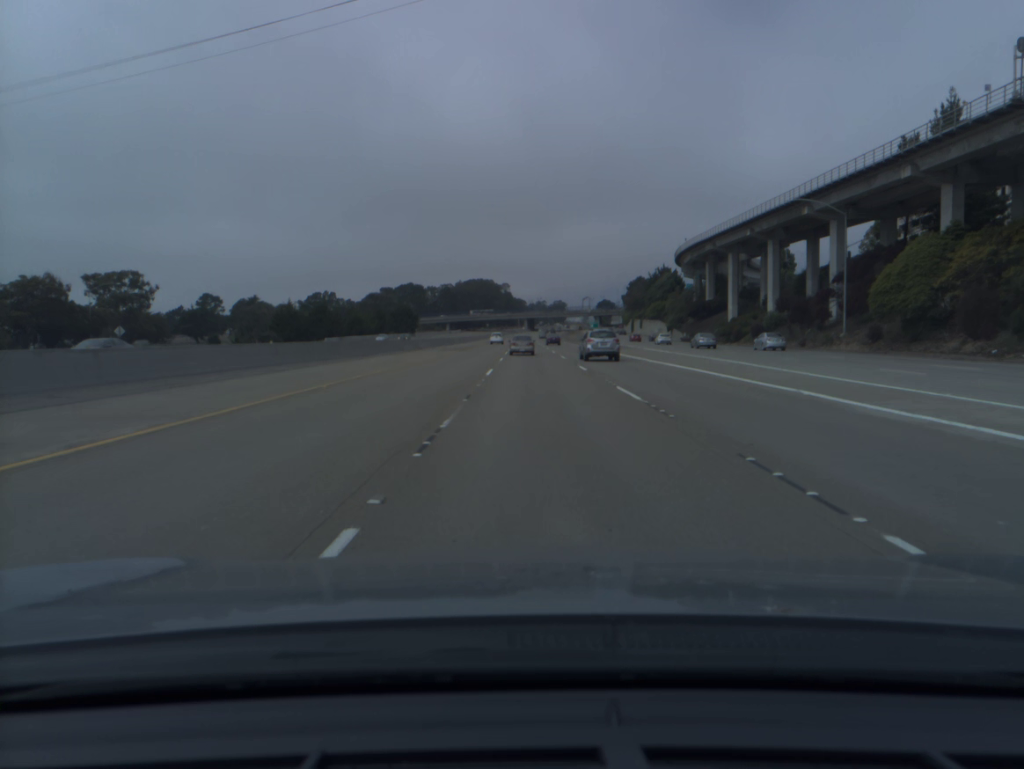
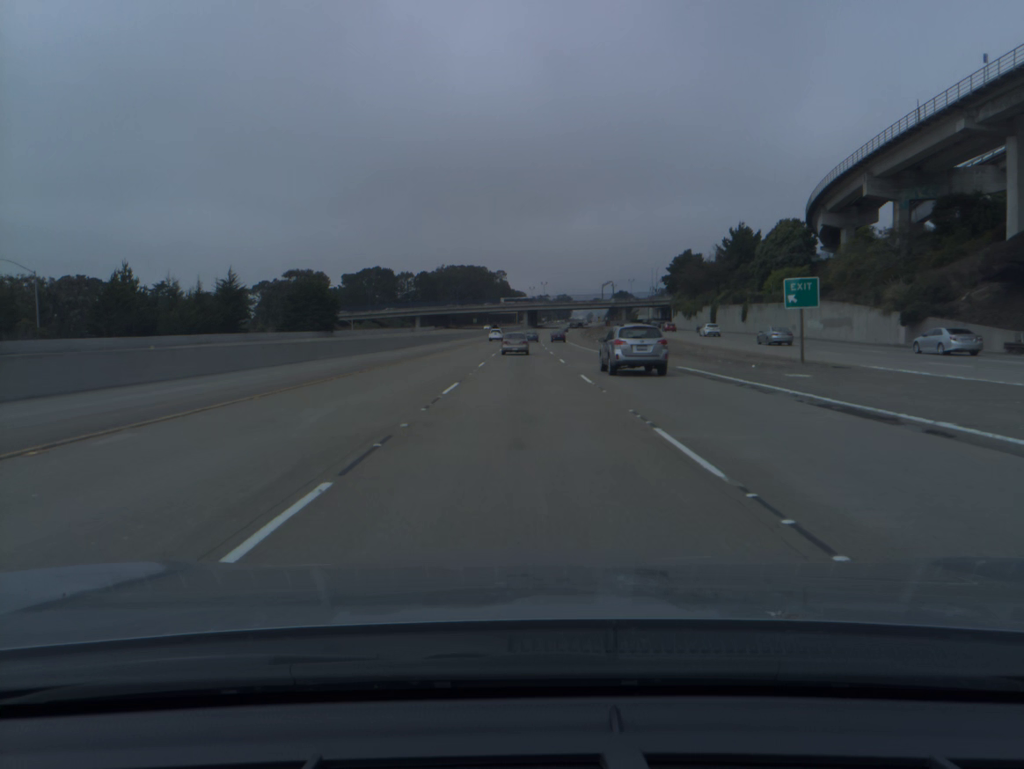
(+0.7, +96.3) m; 0°
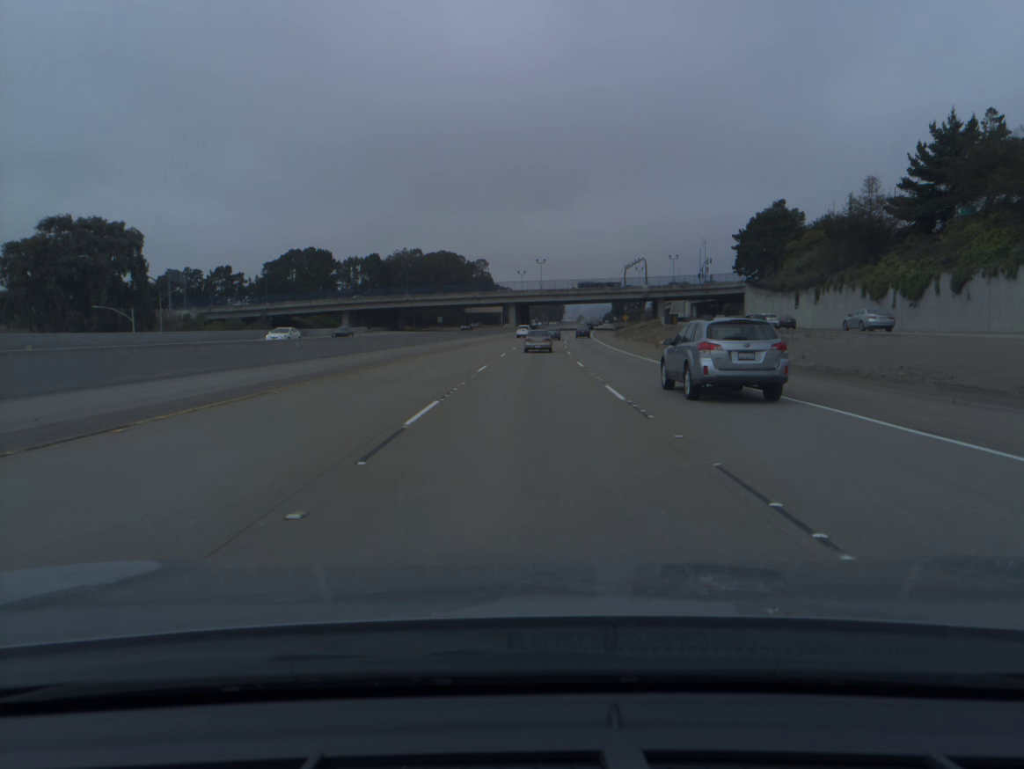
(+0.2, +93.1) m; +1°
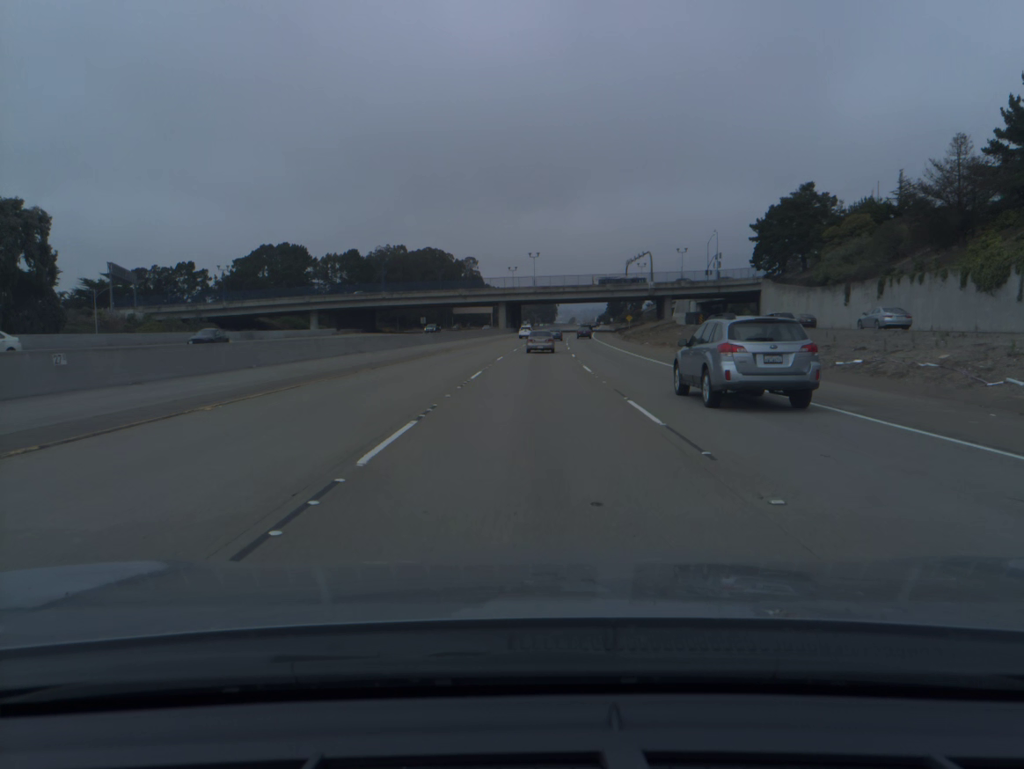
(+0.1, +18.2) m; +1°
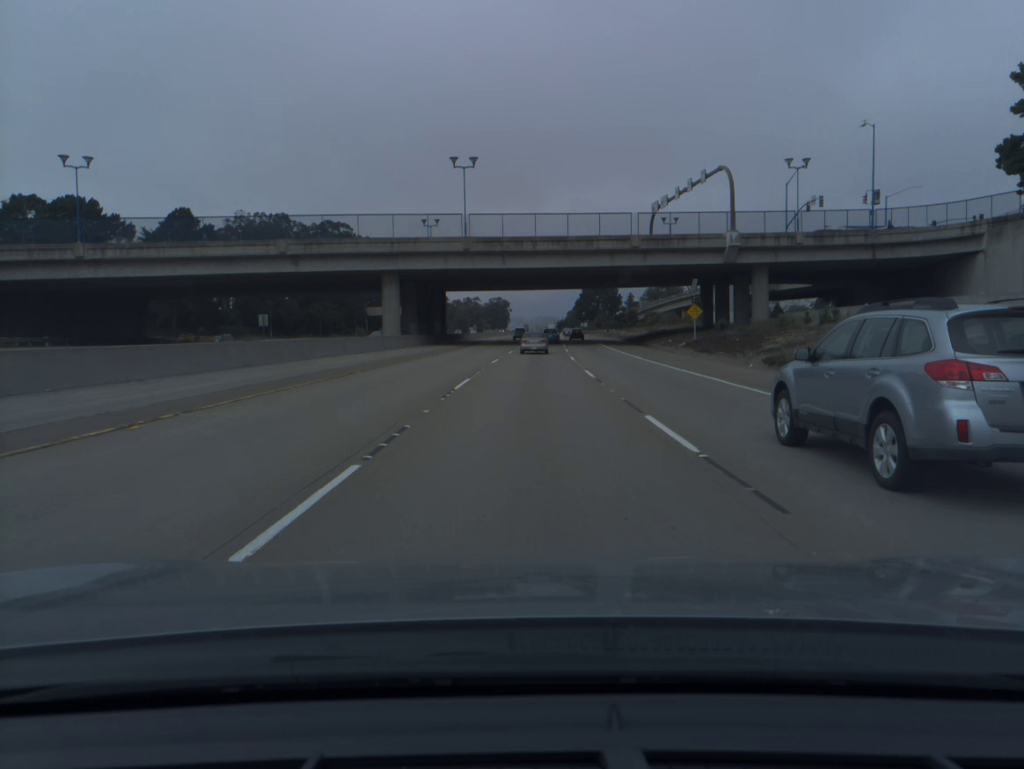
(+2.9, +89.9) m; +3°
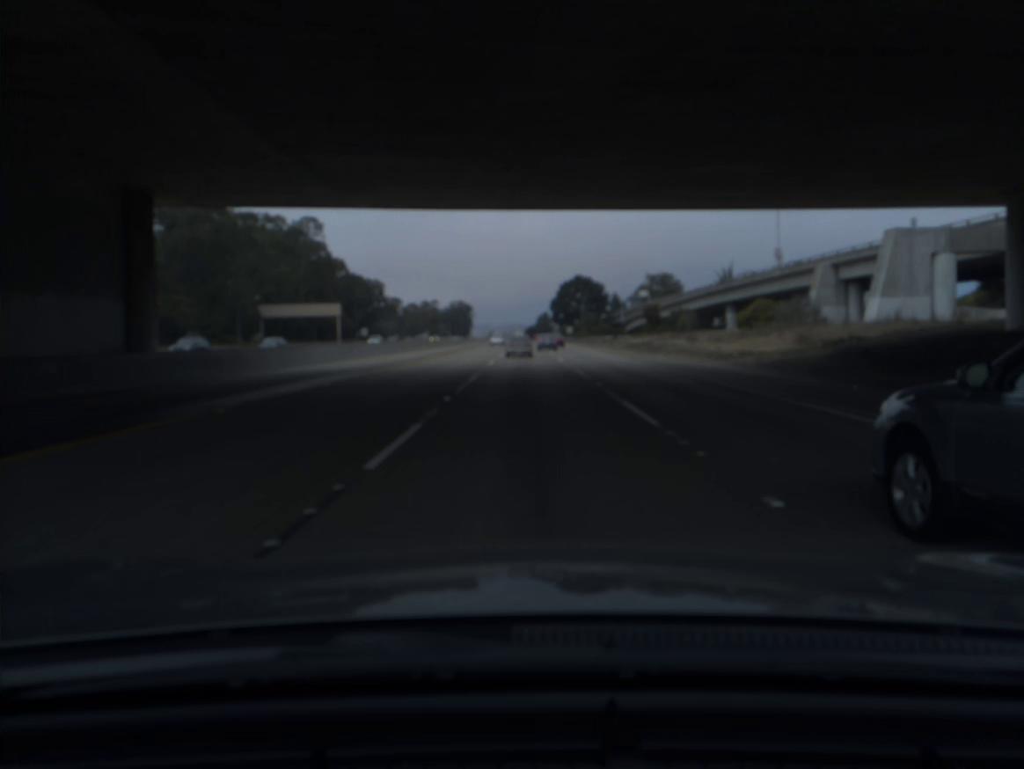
(+1.7, +70.1) m; +2°
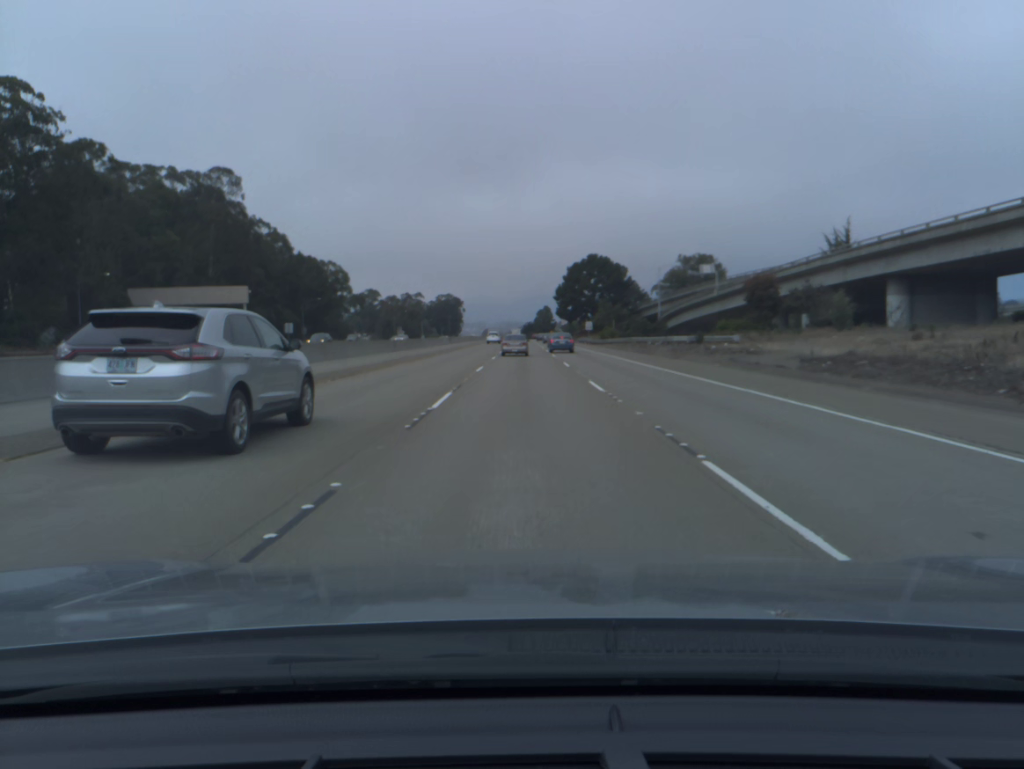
(+0.2, +50.8) m; 0°
